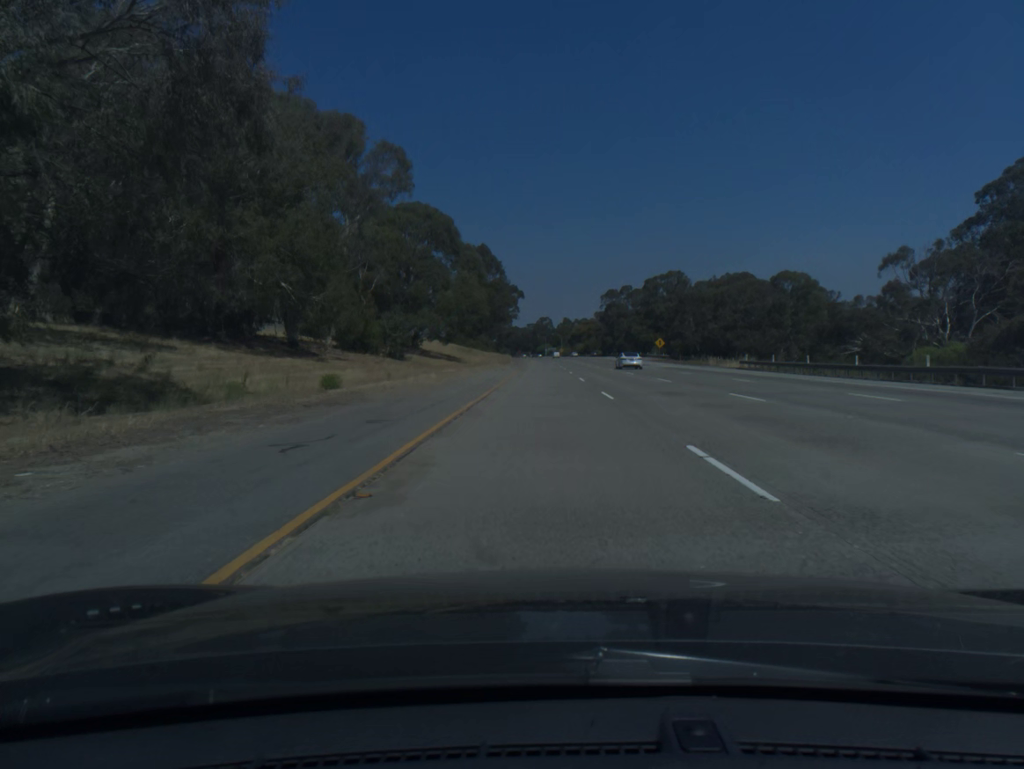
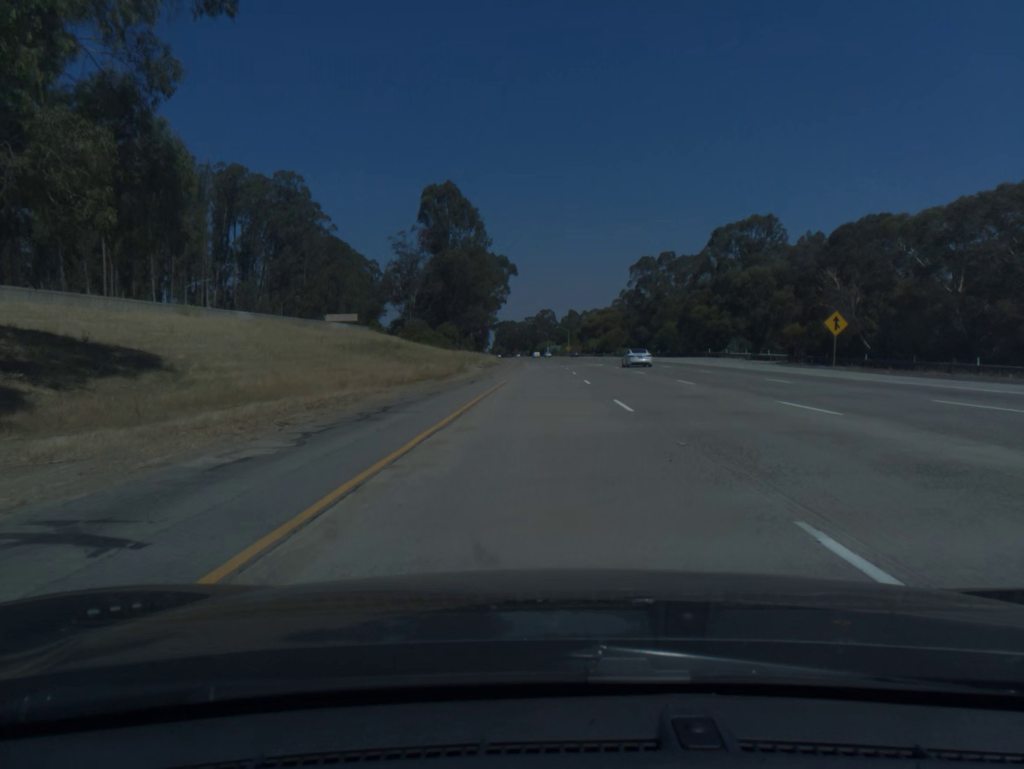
(+0.1, +78.6) m; 0°
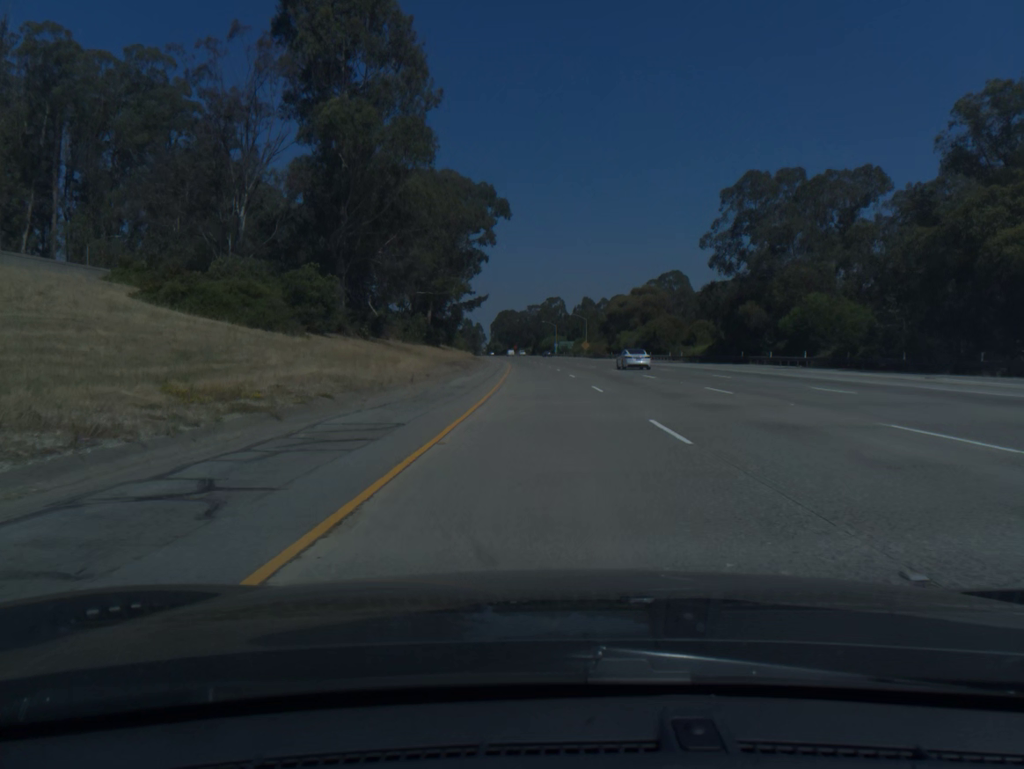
(-0.1, +78.6) m; 0°
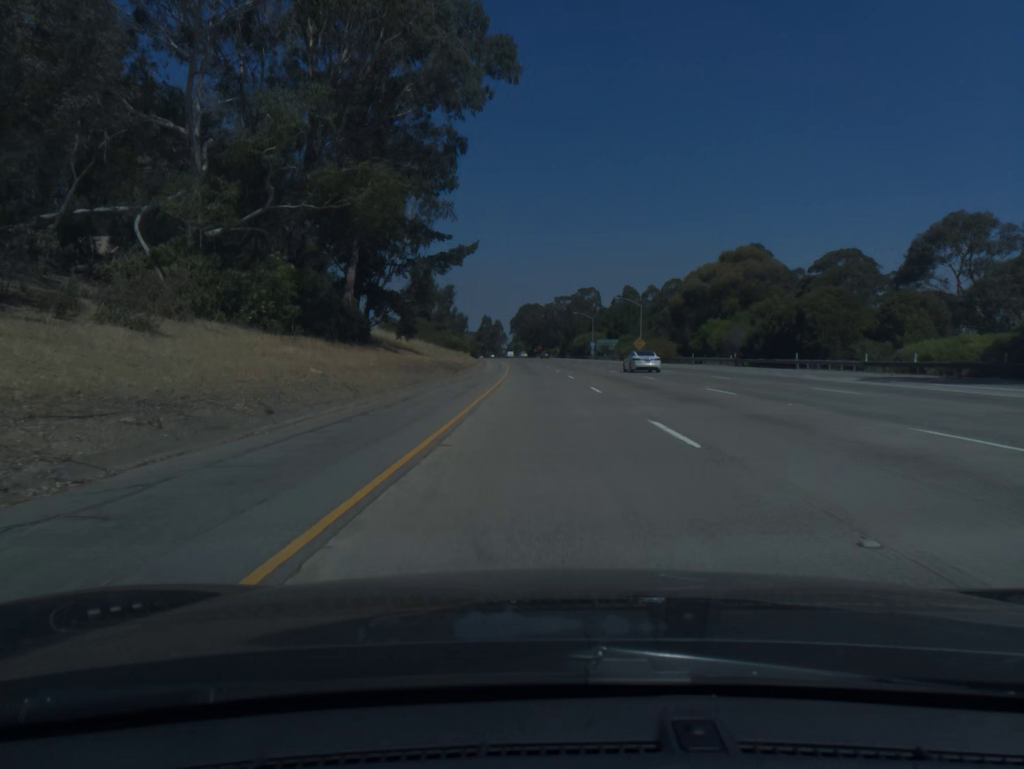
(-1.0, +59.1) m; -2°
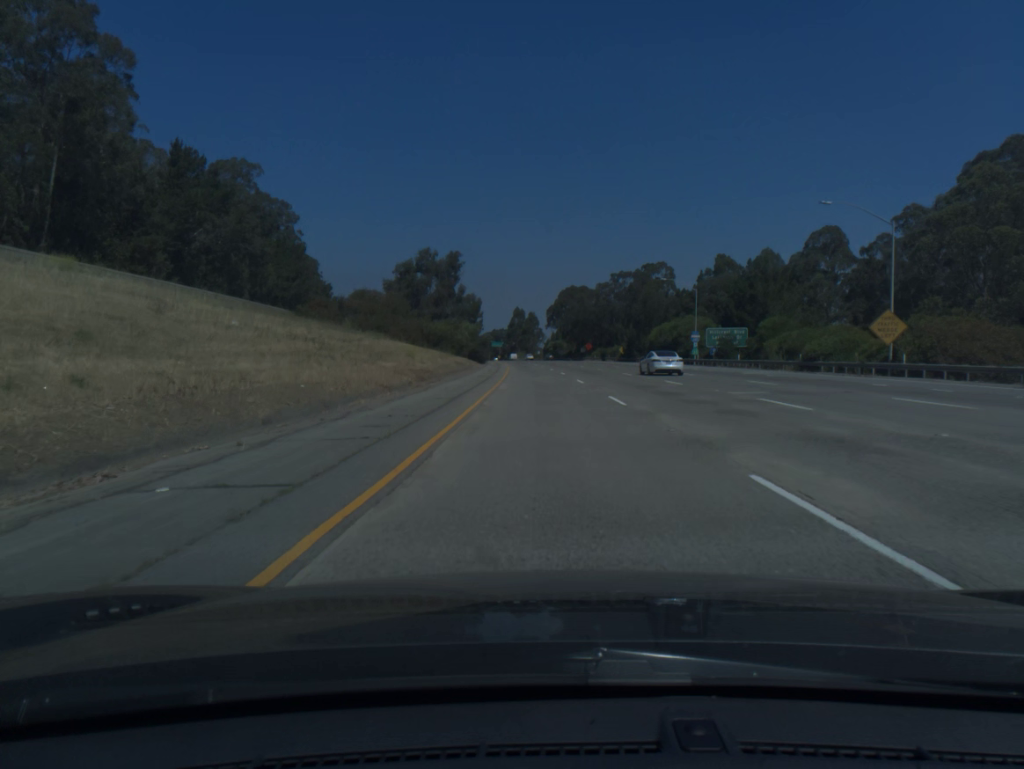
(-2.0, +78.9) m; -3°
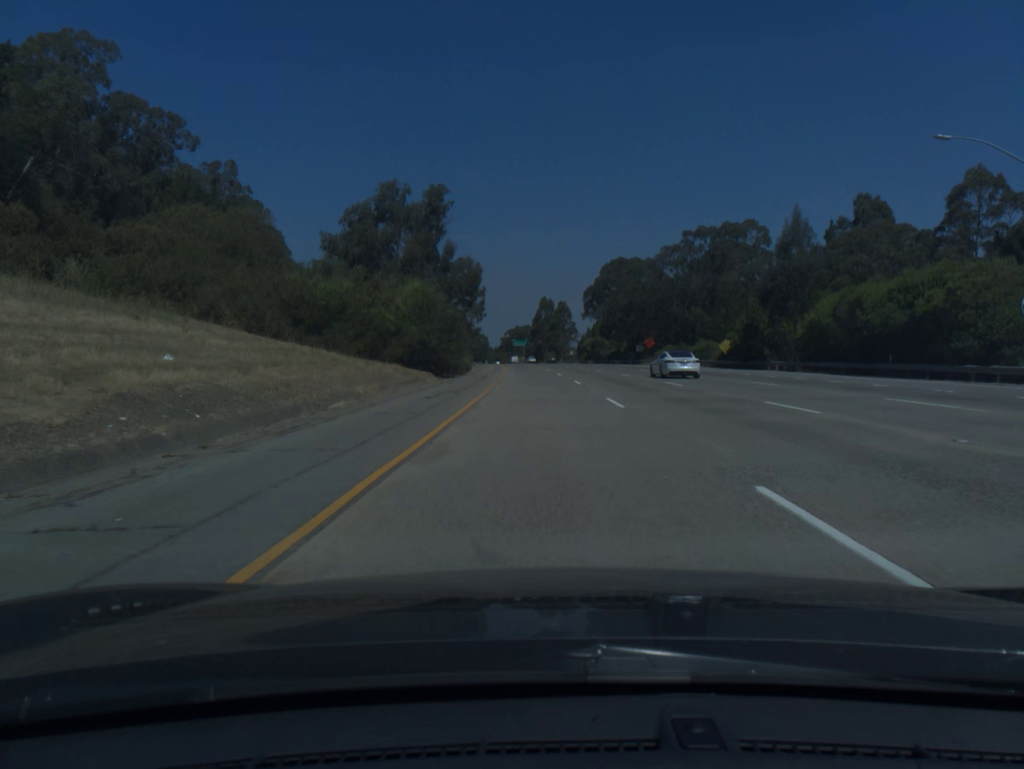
(-1.0, +59.2) m; -2°
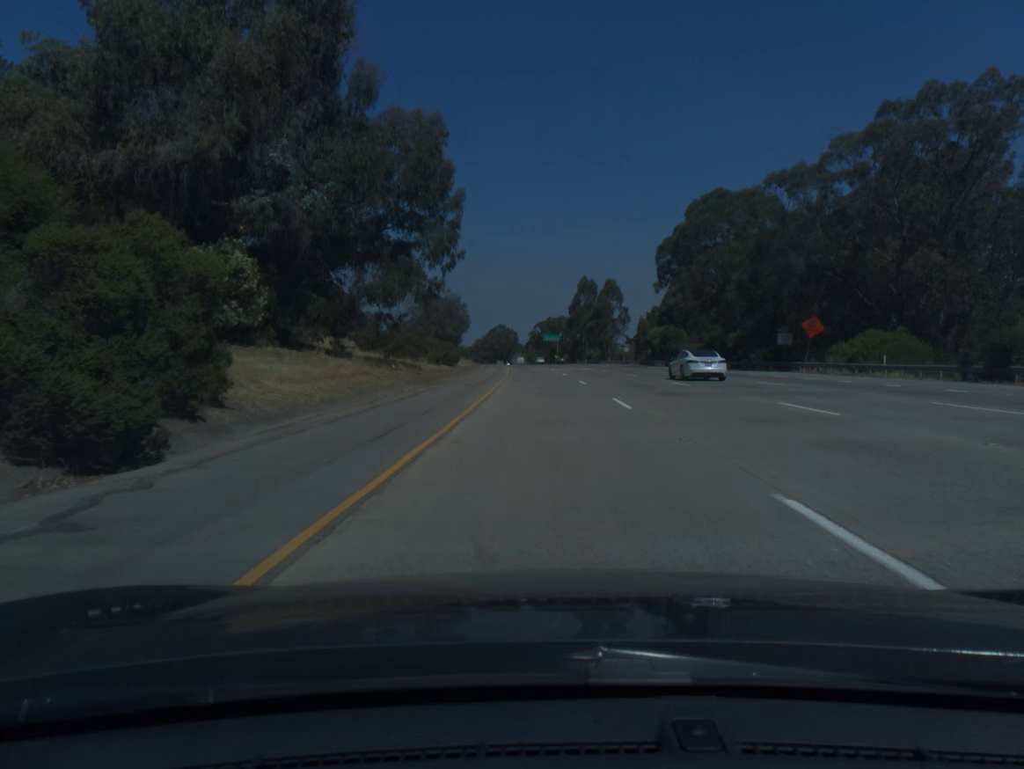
(-1.3, +59.1) m; -3°
